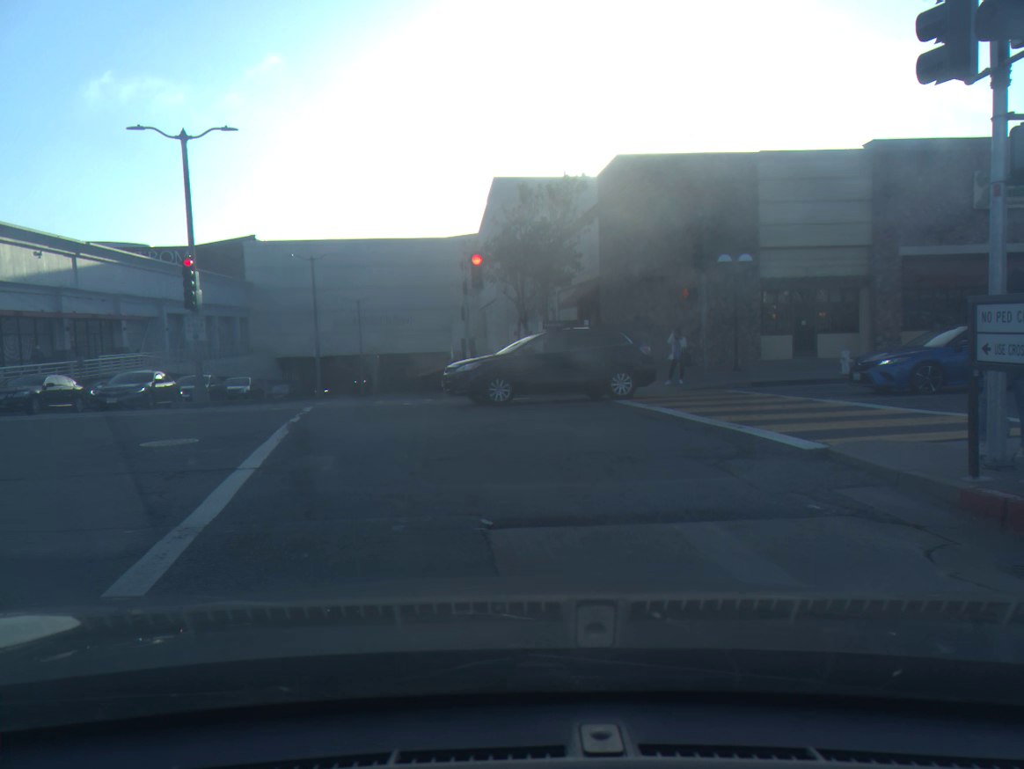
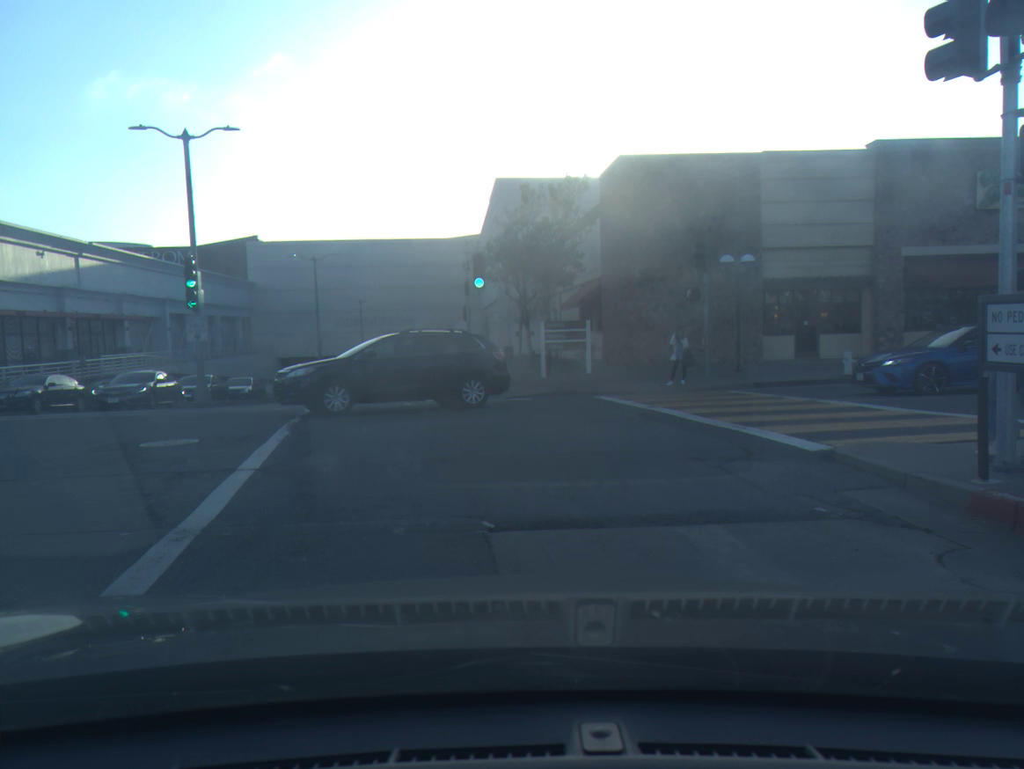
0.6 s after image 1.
(0.0, +0.1) m; 0°
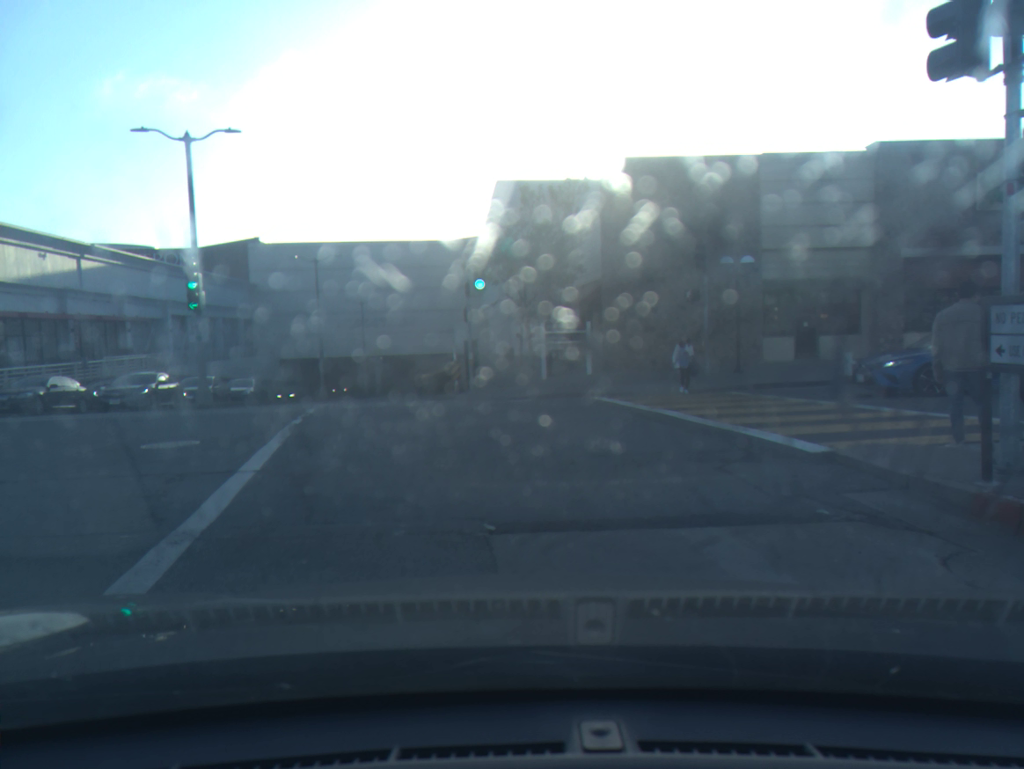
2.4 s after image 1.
(0.0, 0.0) m; 0°
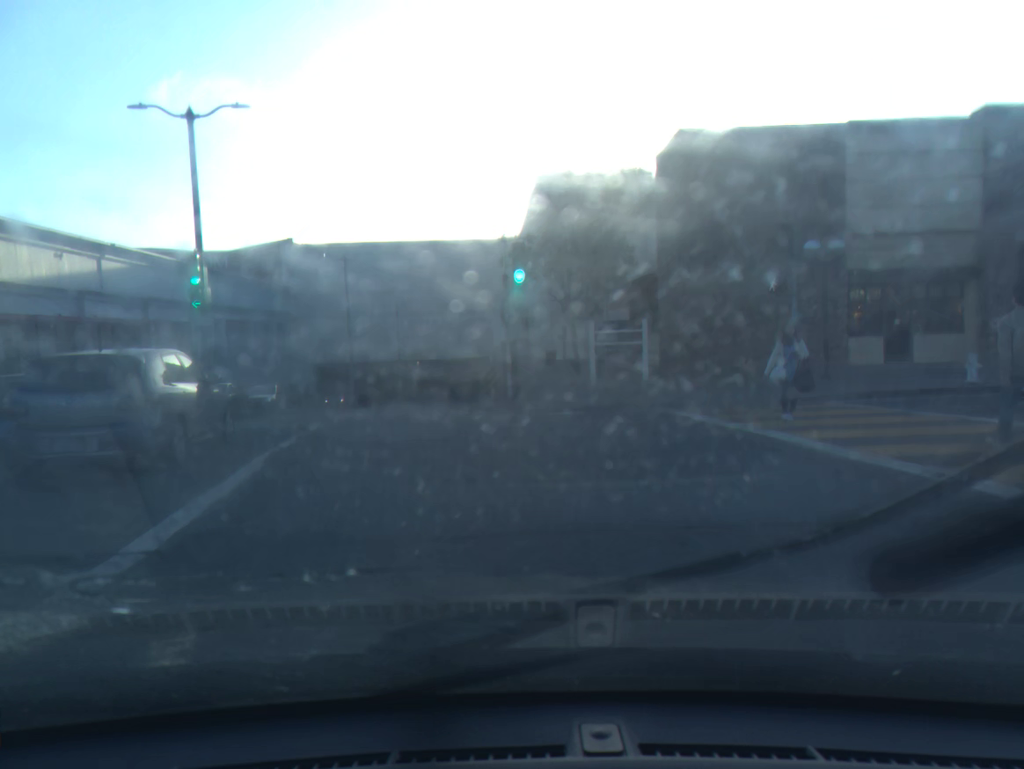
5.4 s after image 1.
(-0.3, +3.3) m; -2°
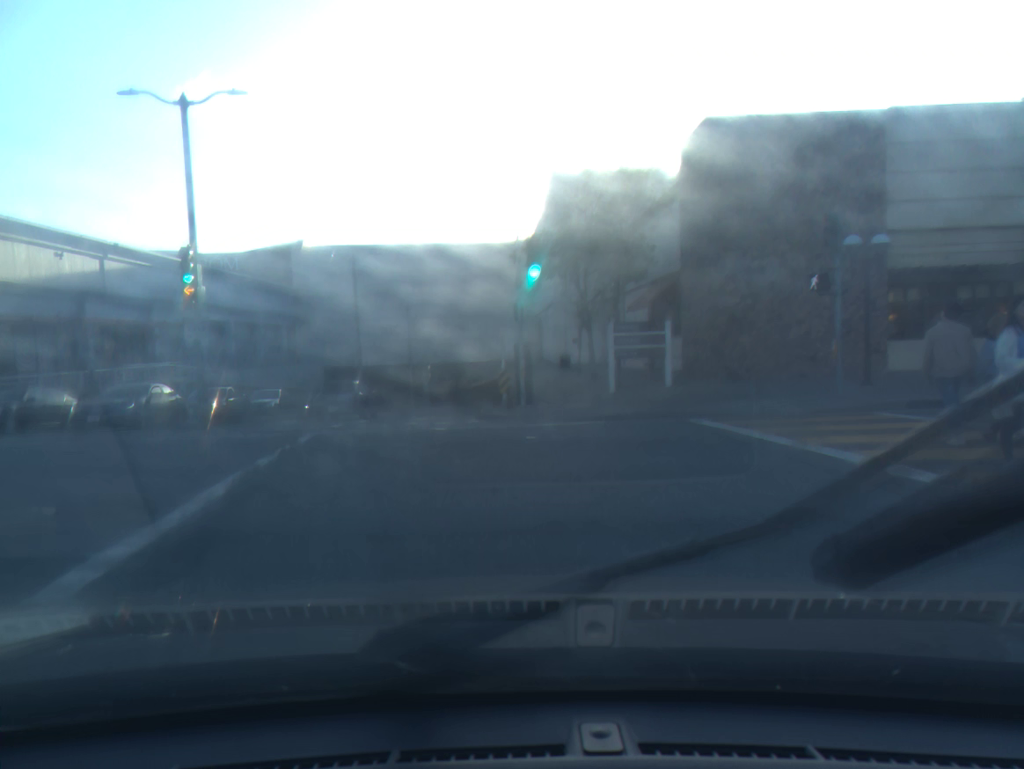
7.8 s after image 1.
(-0.1, +1.7) m; -1°
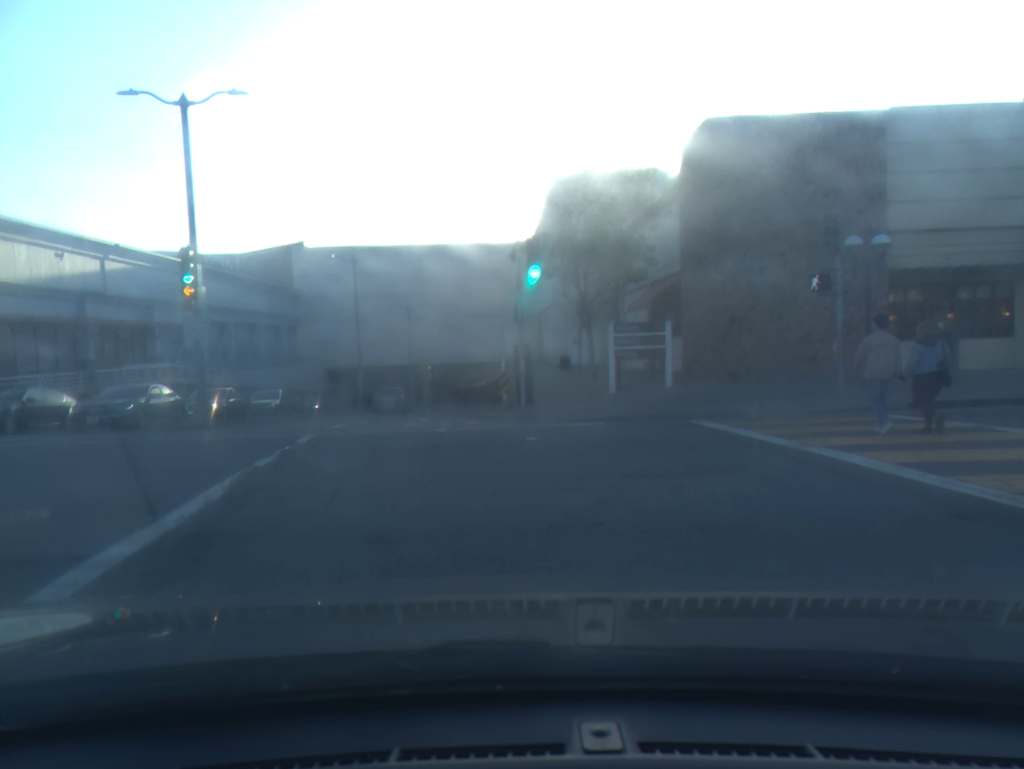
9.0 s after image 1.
(0.0, +0.1) m; 0°
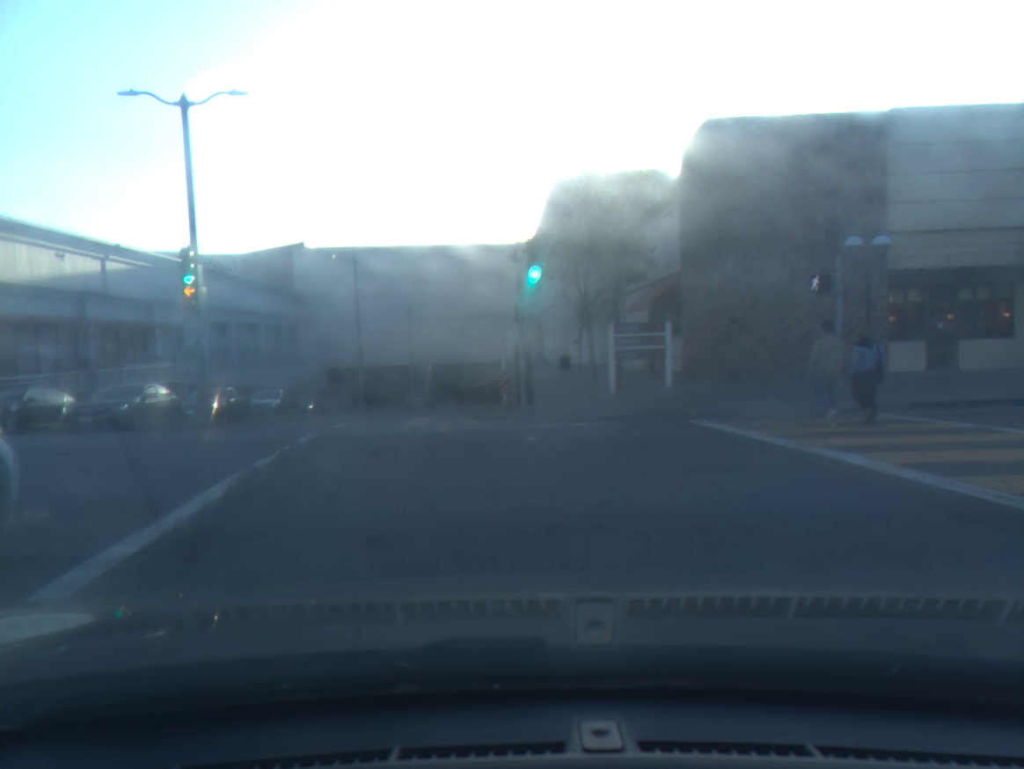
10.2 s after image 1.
(0.0, 0.0) m; 0°
